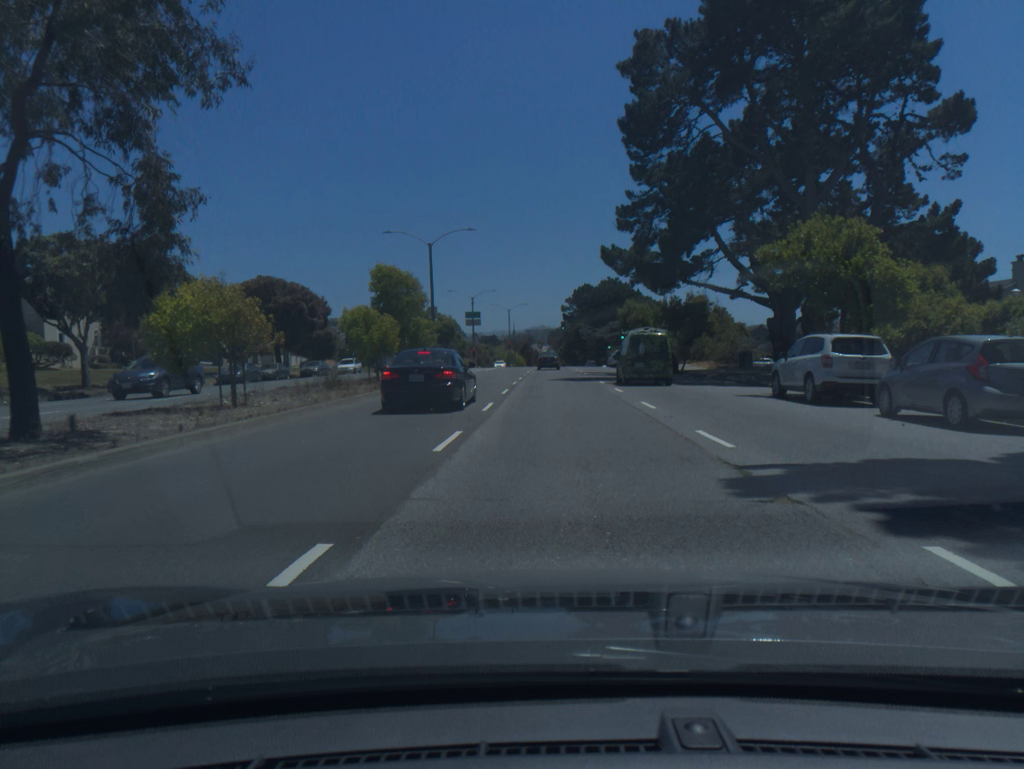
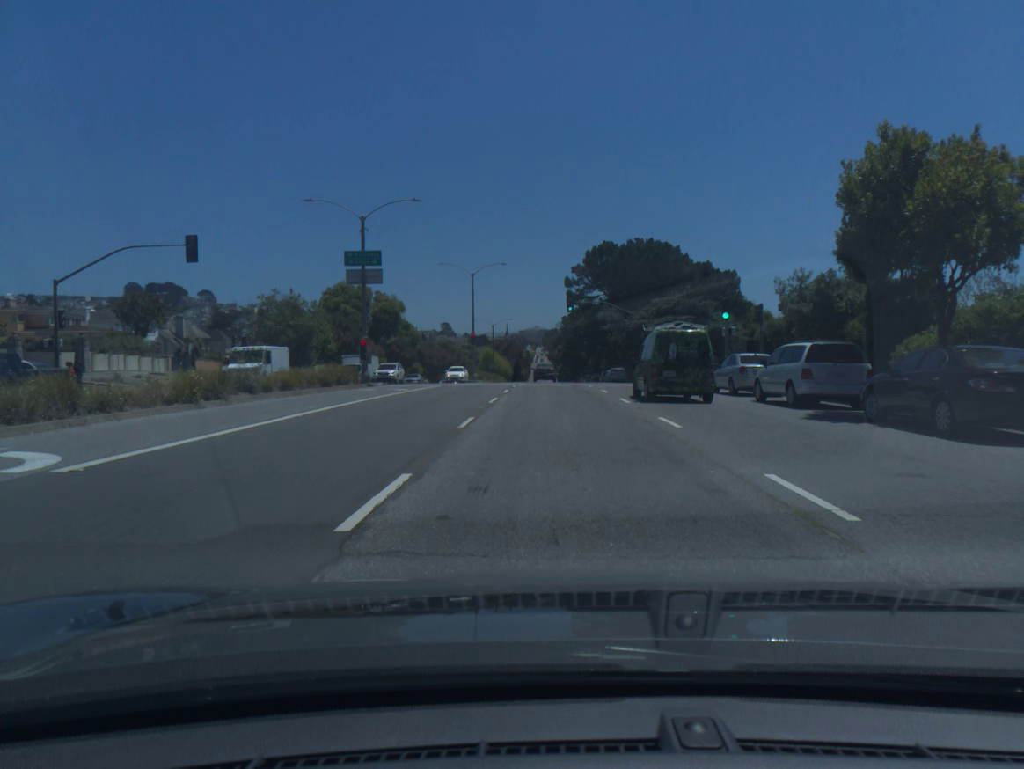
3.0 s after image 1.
(+0.4, +55.1) m; 0°
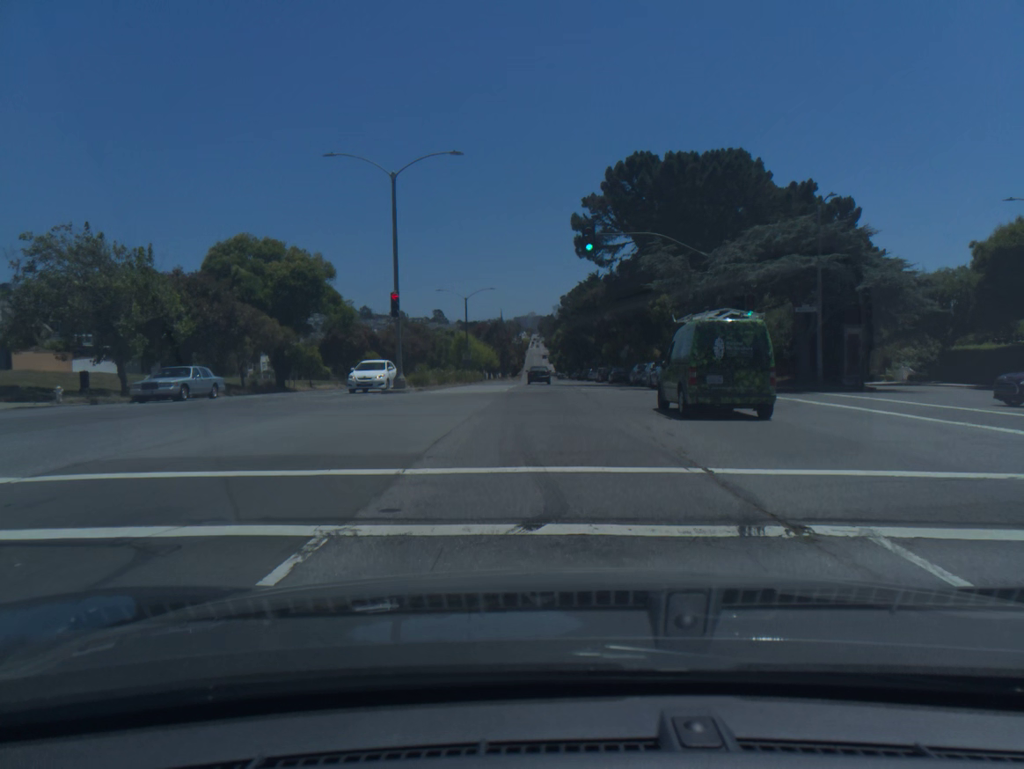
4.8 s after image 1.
(+0.1, +33.4) m; 0°
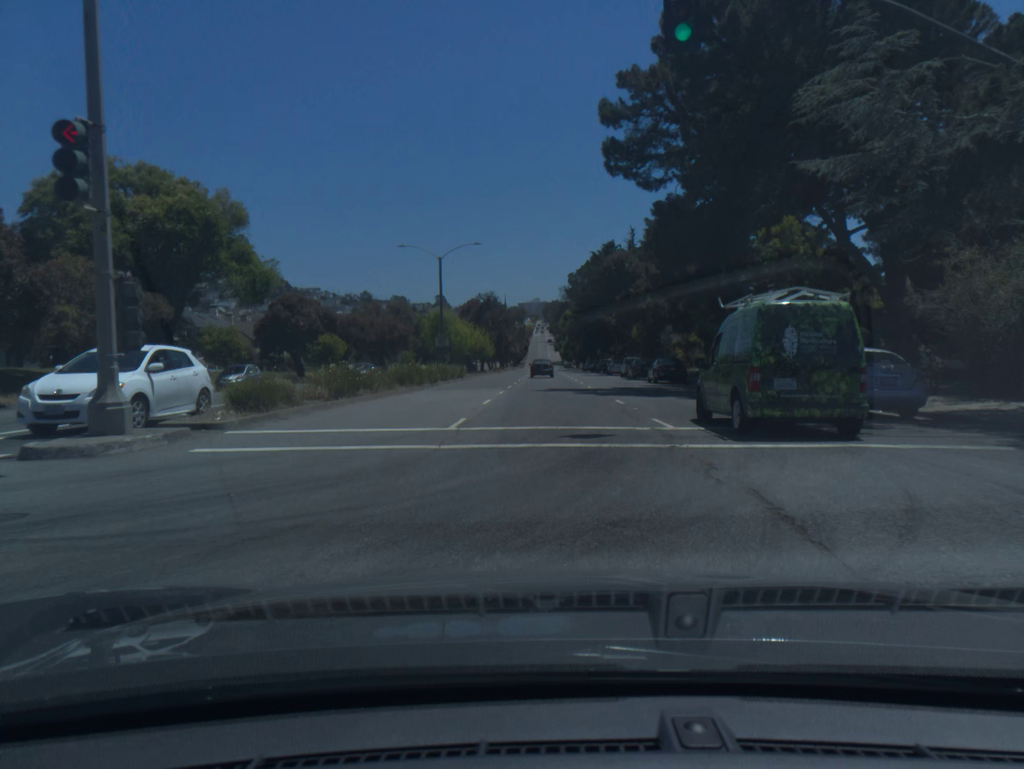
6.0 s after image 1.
(-0.1, +22.9) m; 0°
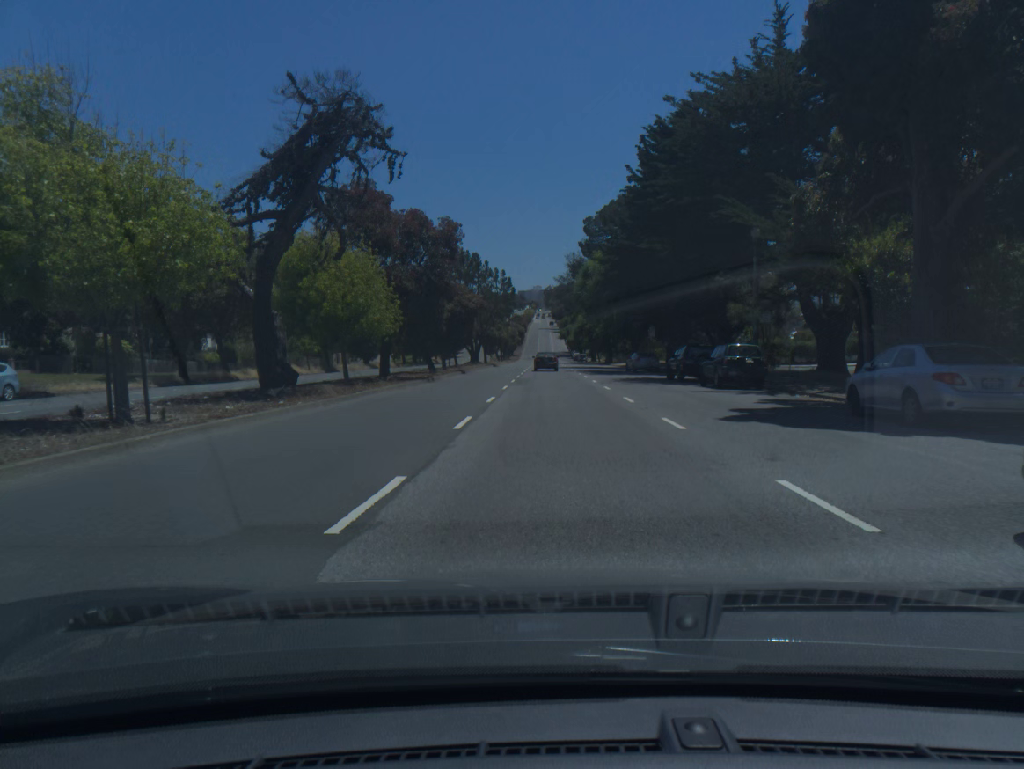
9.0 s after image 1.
(0.0, +59.2) m; 0°
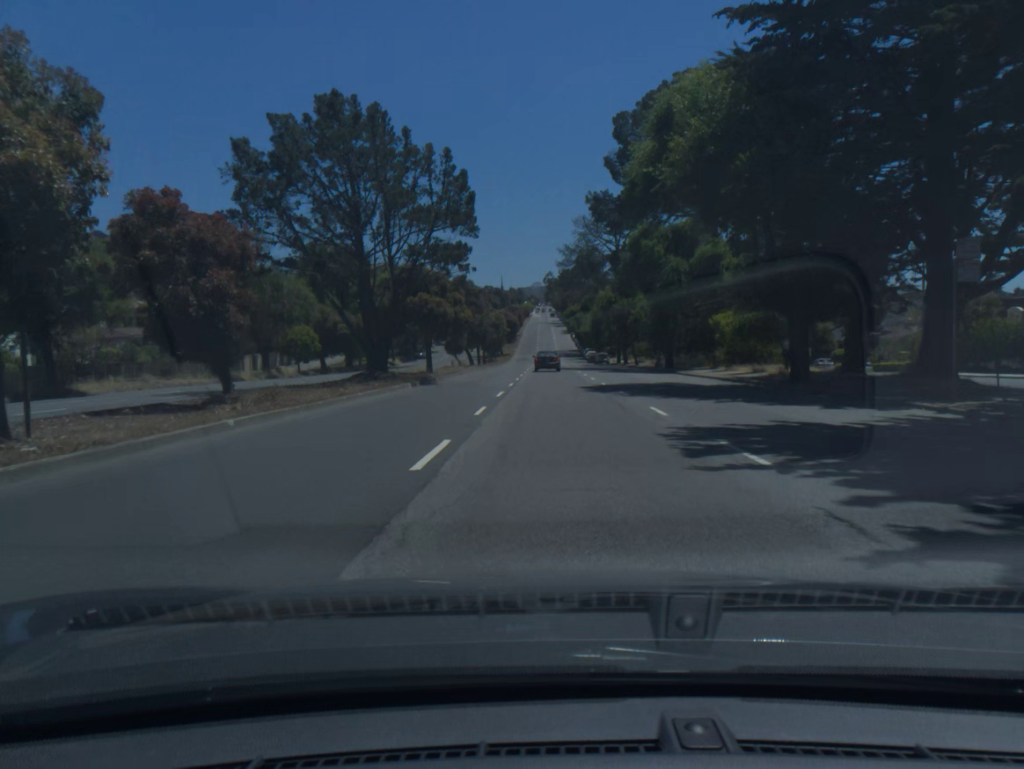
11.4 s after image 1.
(+0.1, +48.3) m; 0°
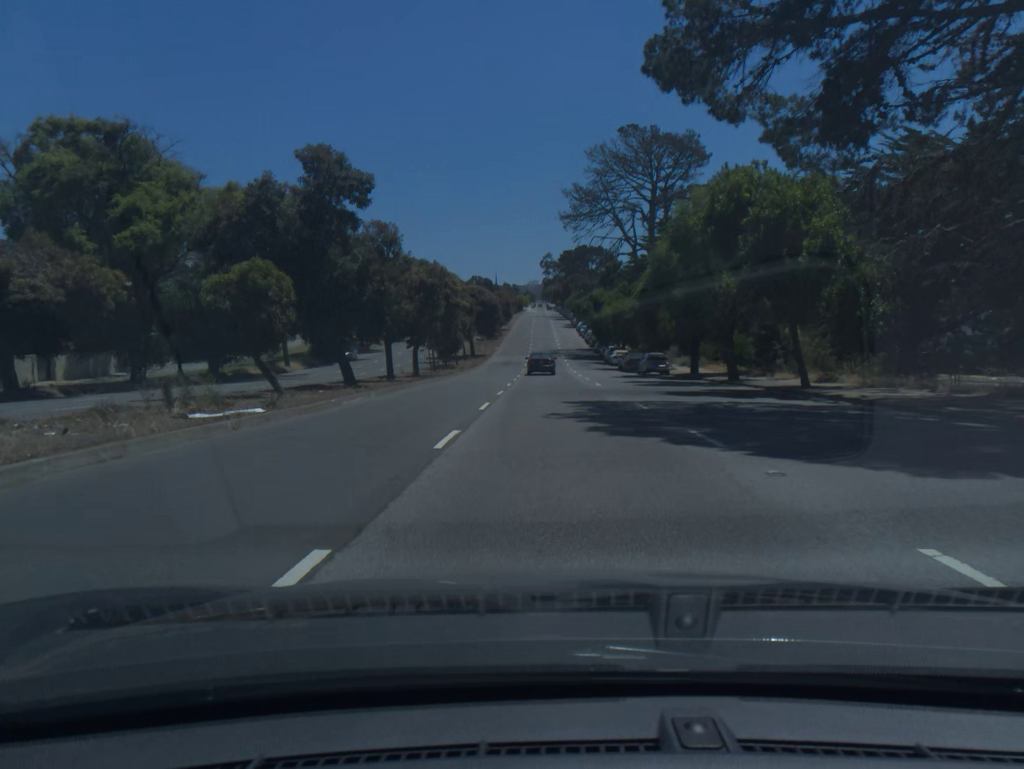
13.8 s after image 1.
(+0.1, +49.1) m; 0°
